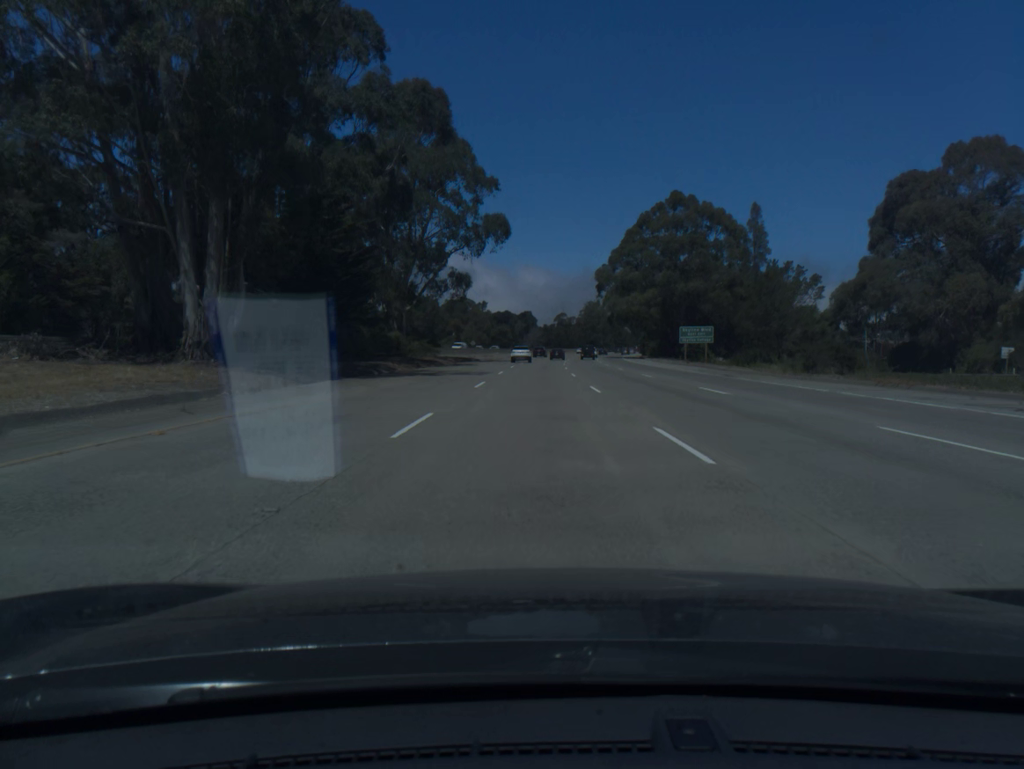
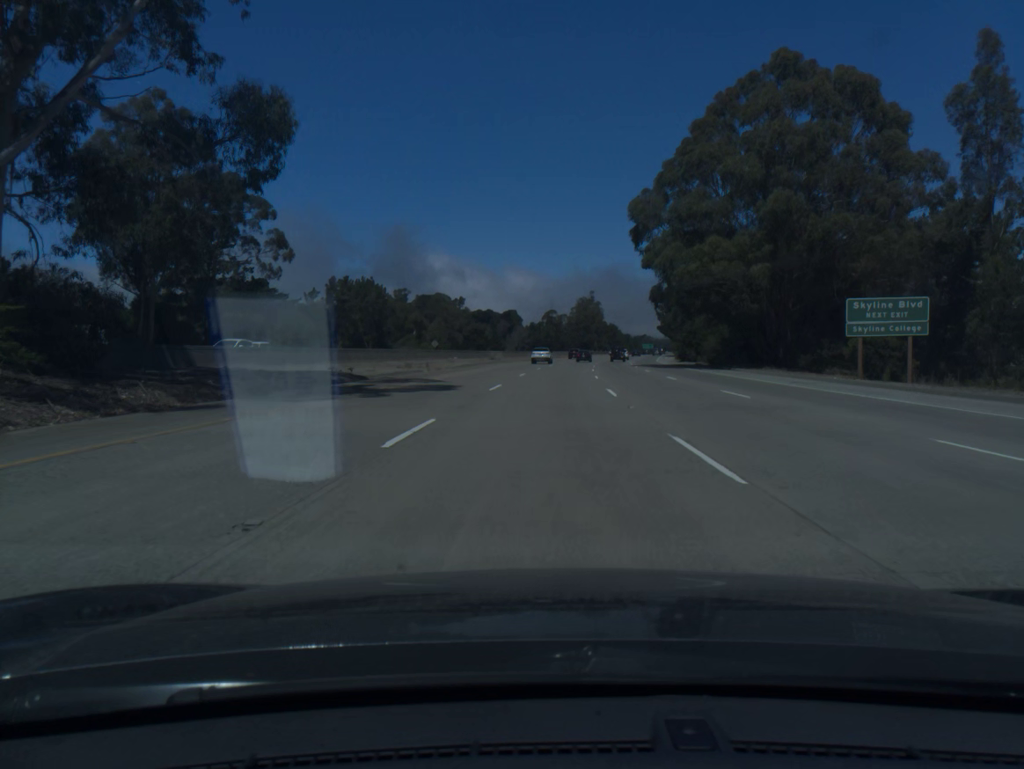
(+0.1, +59.4) m; +1°
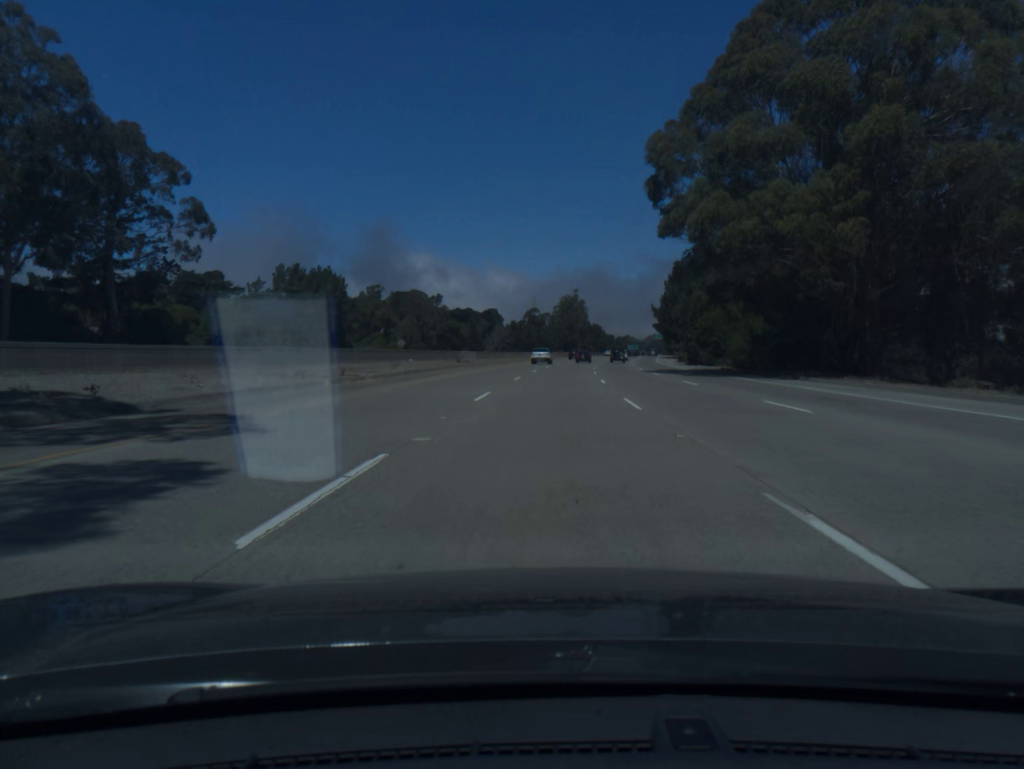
(+0.2, +19.9) m; +1°
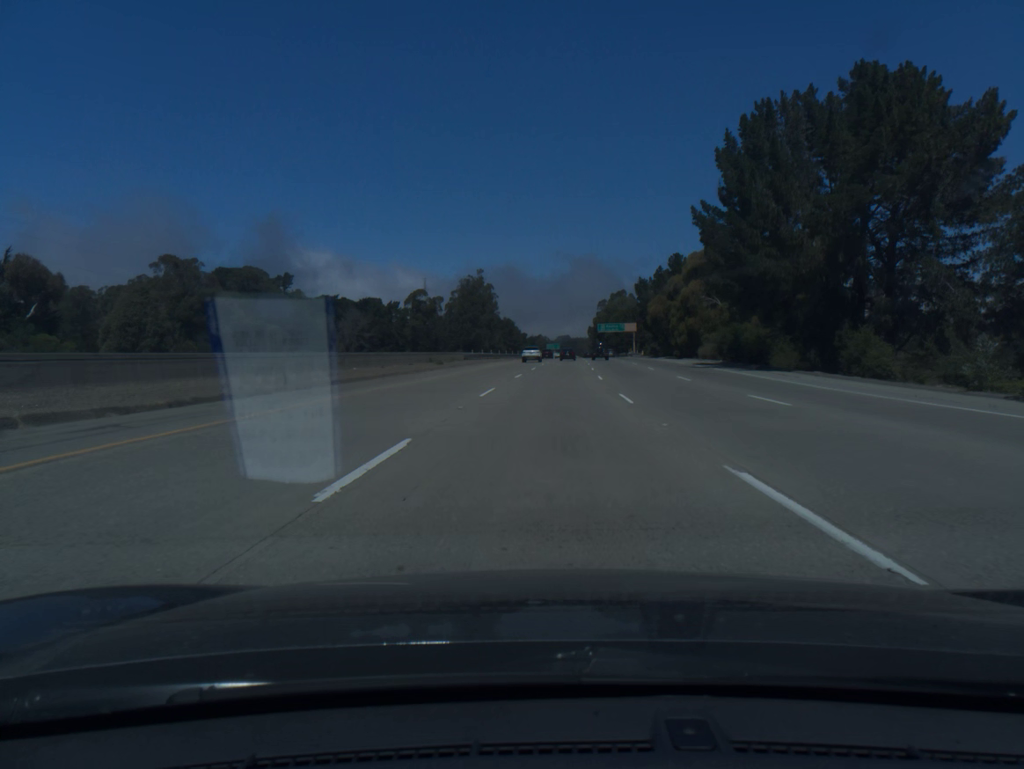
(+6.2, +100.3) m; +7°
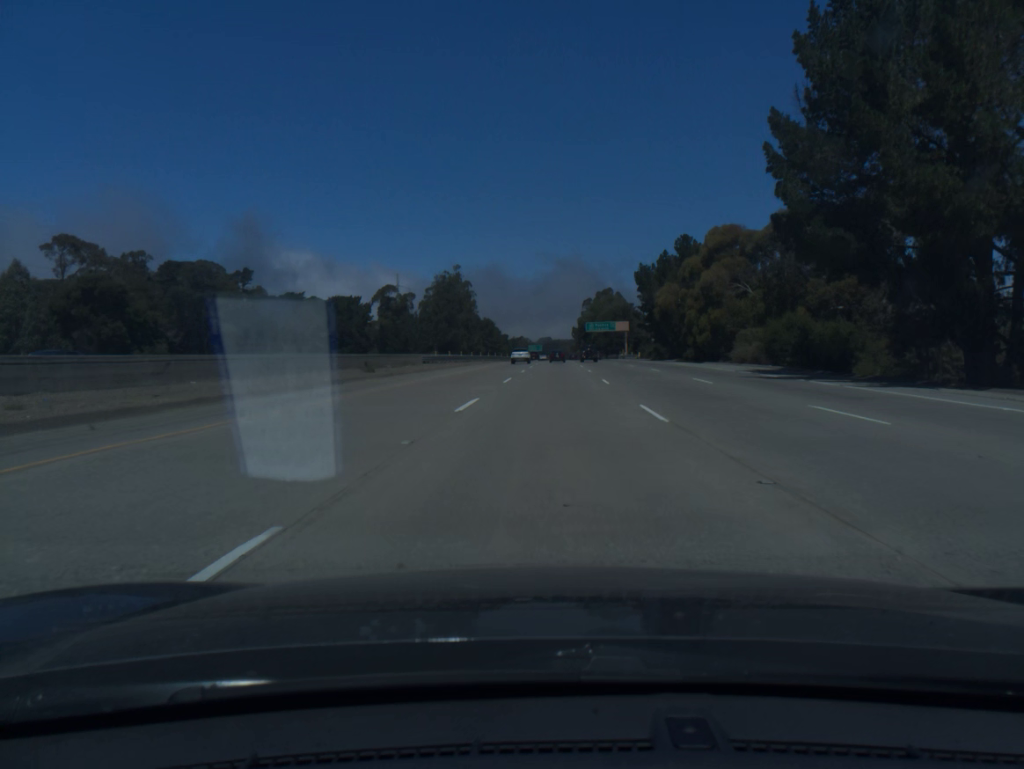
(+0.2, +20.2) m; +1°
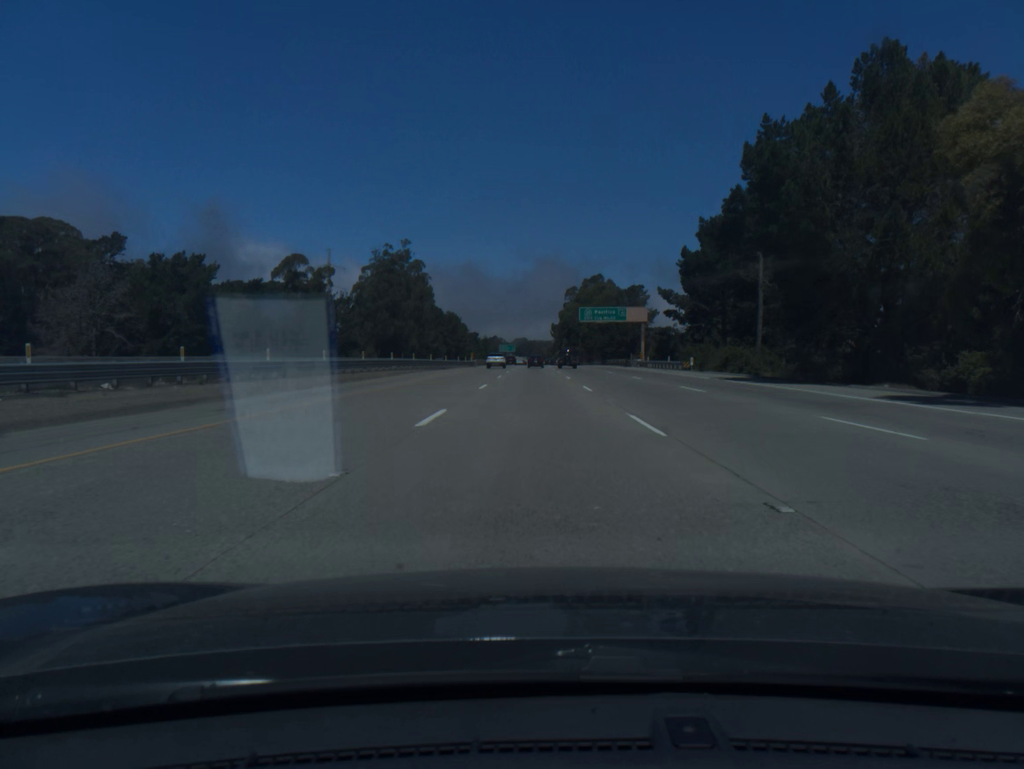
(+1.4, +60.7) m; +2°
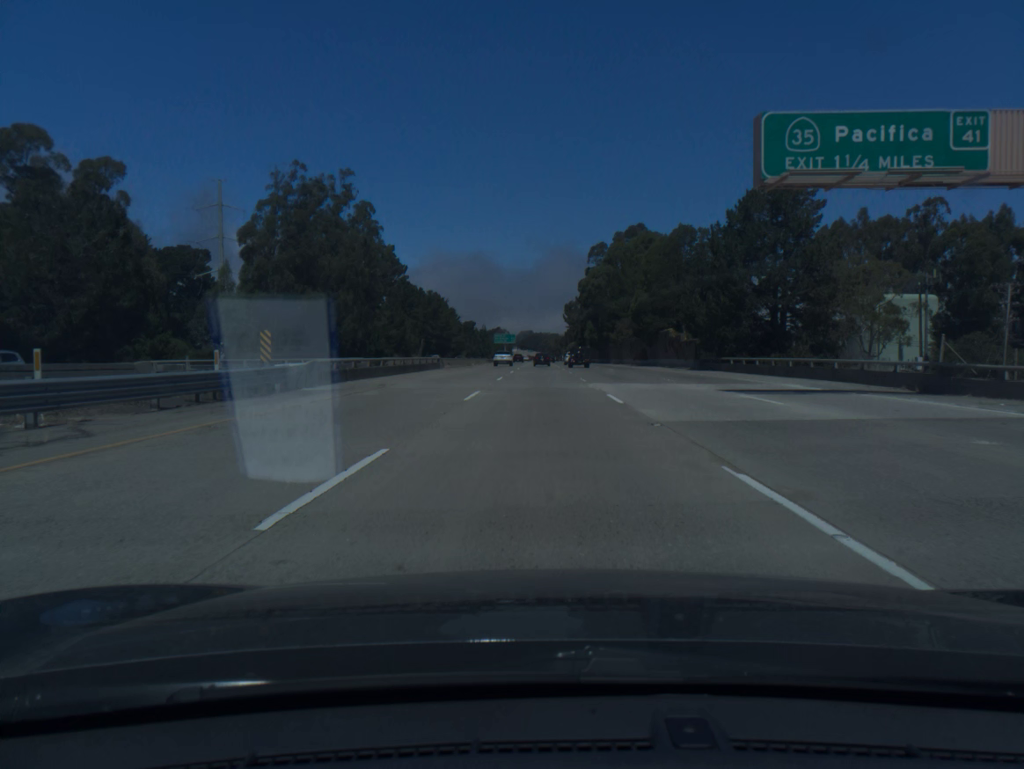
(-0.5, +81.0) m; 0°
